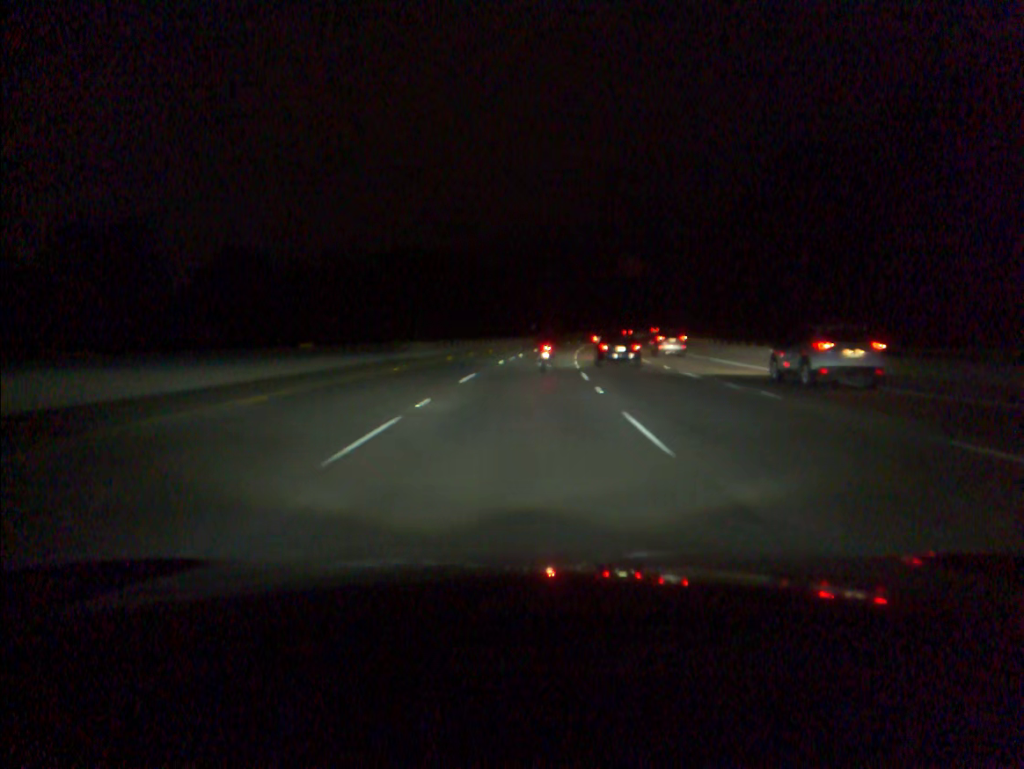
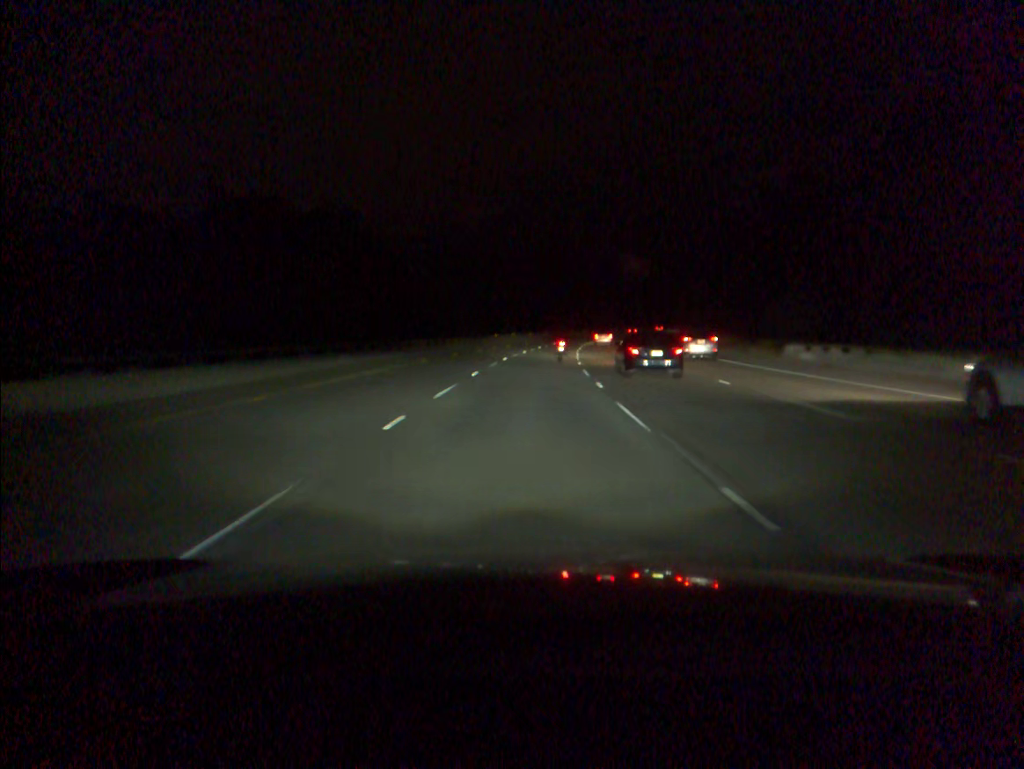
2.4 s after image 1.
(+3.5, +70.1) m; +6°
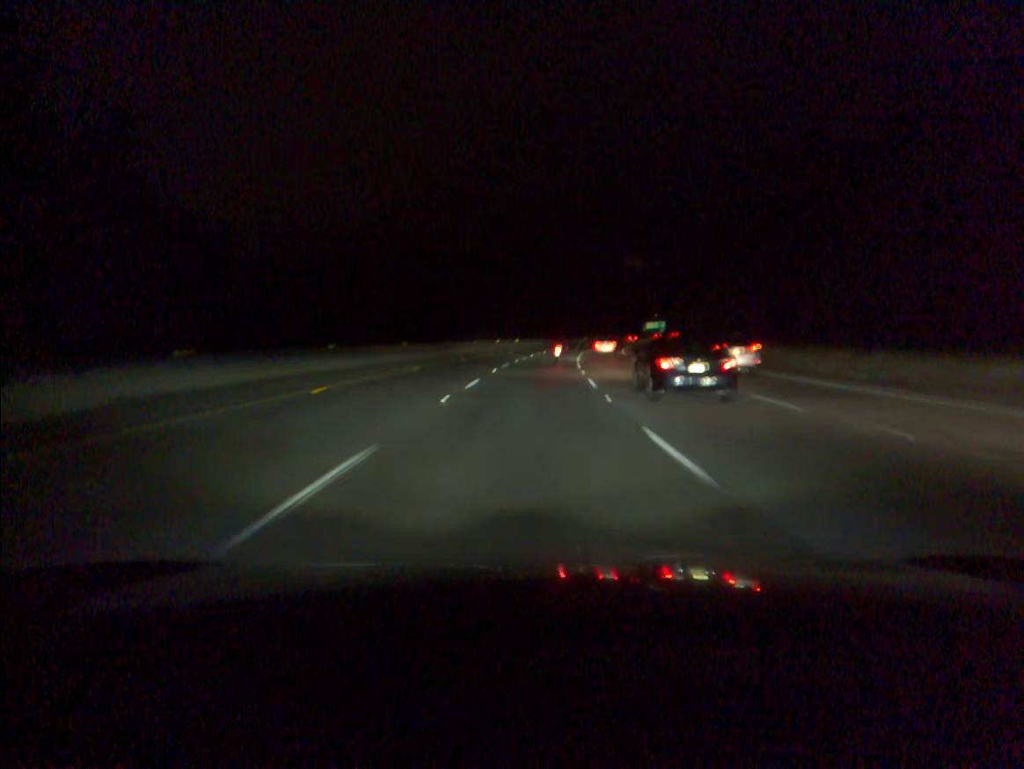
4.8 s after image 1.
(+3.5, +70.2) m; +6°
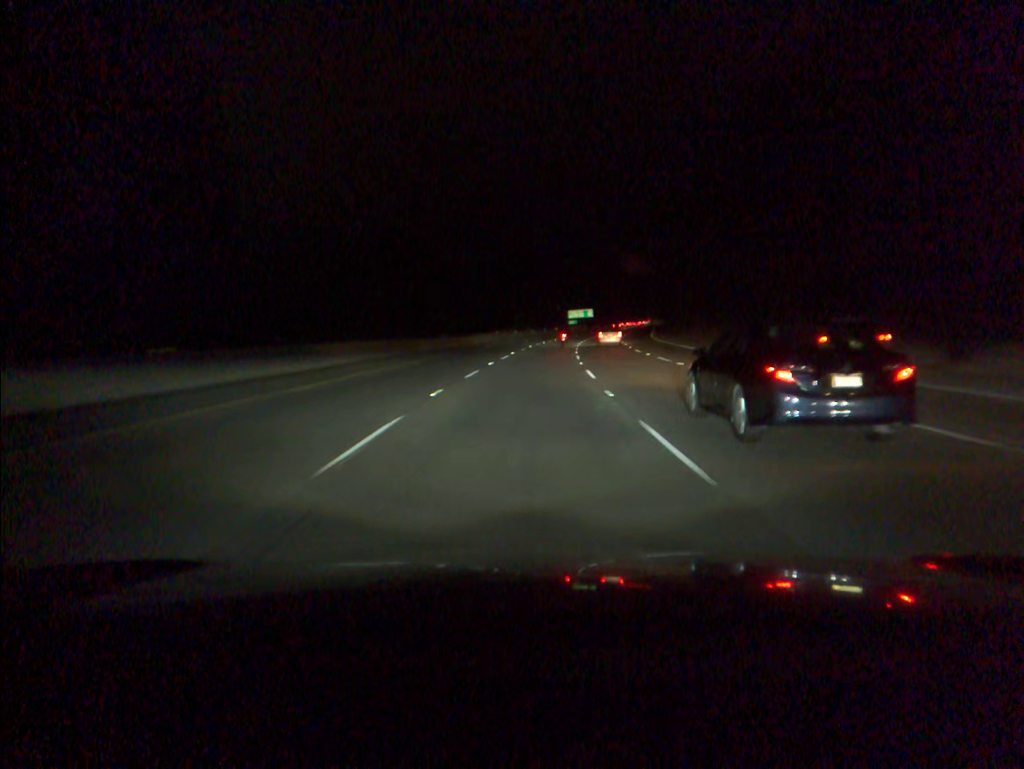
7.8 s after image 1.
(+5.8, +87.4) m; +8°
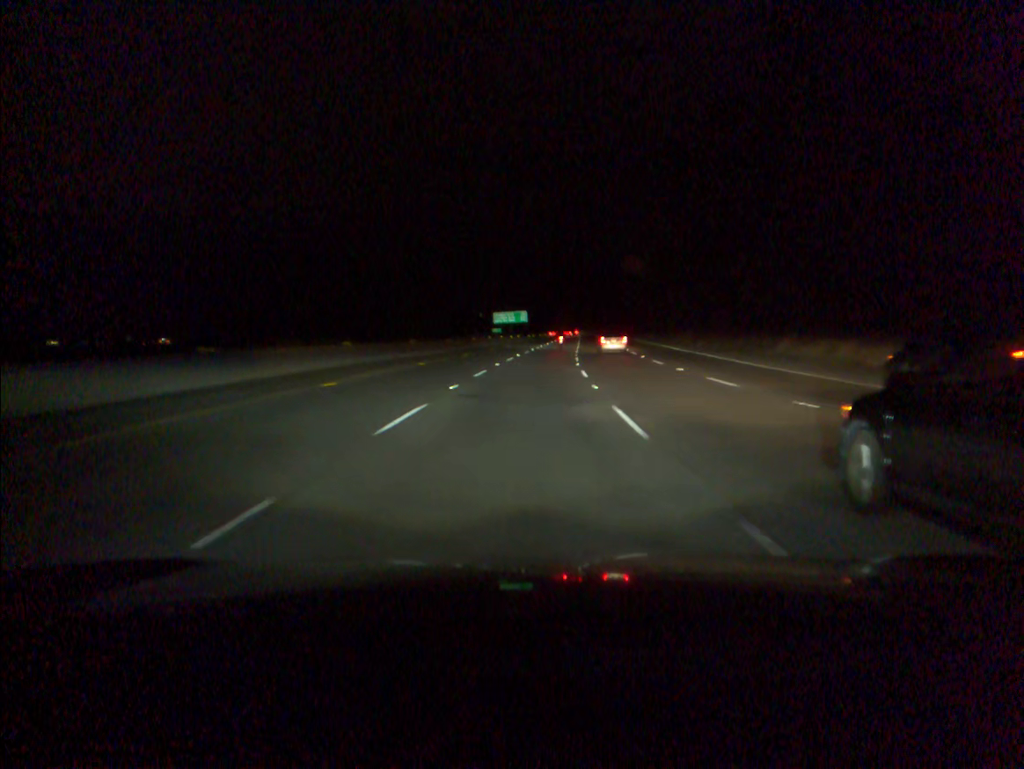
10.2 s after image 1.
(+3.3, +69.6) m; +5°
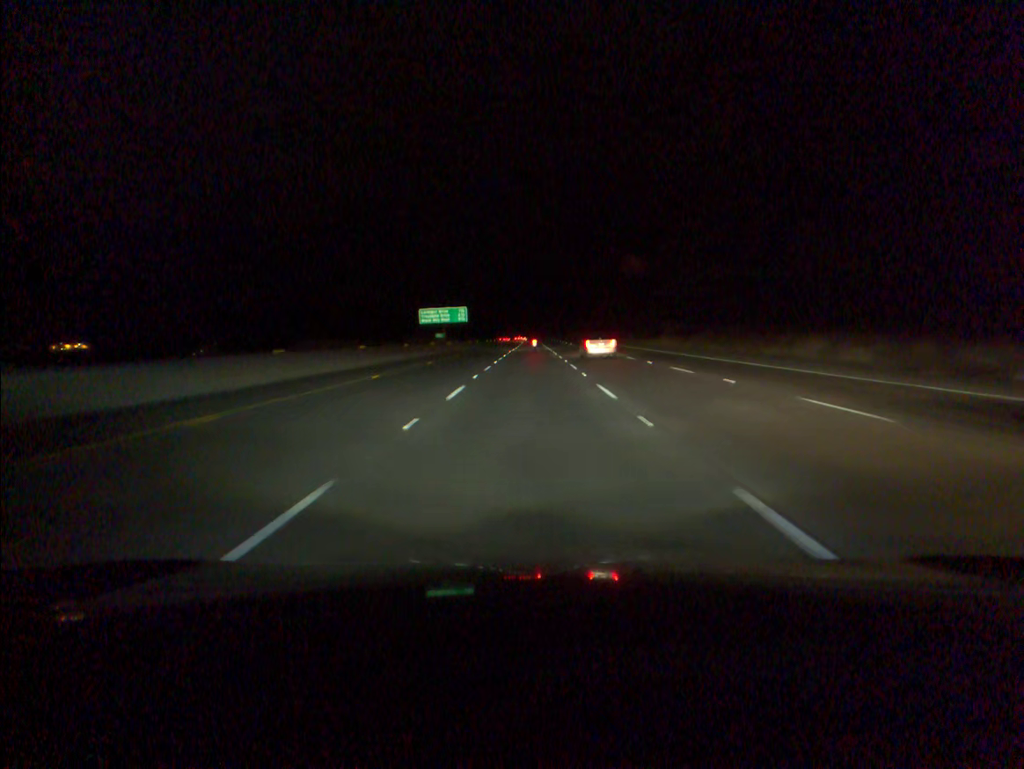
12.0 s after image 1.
(+1.8, +52.2) m; +4°
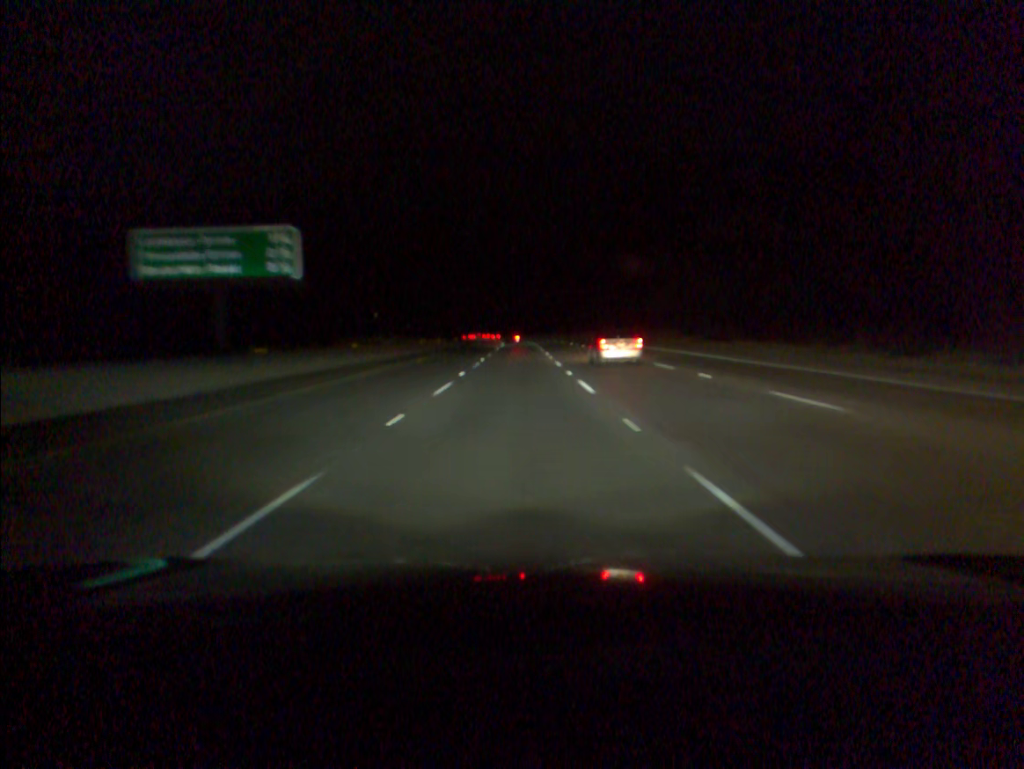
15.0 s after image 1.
(+1.1, +86.9) m; +1°
